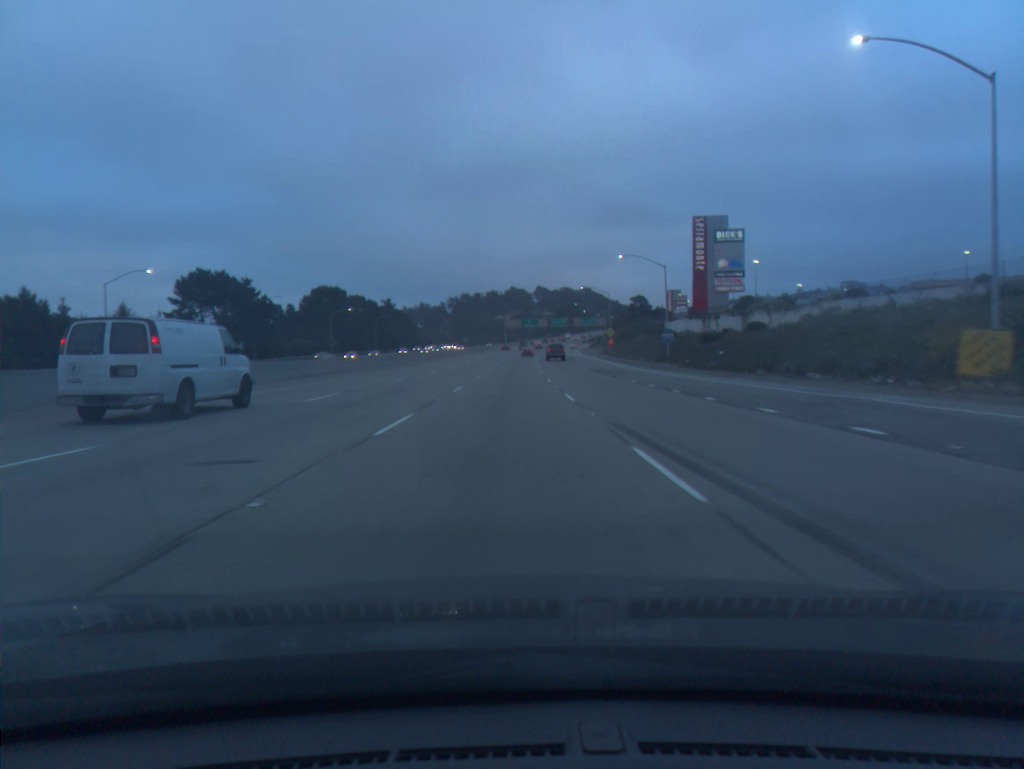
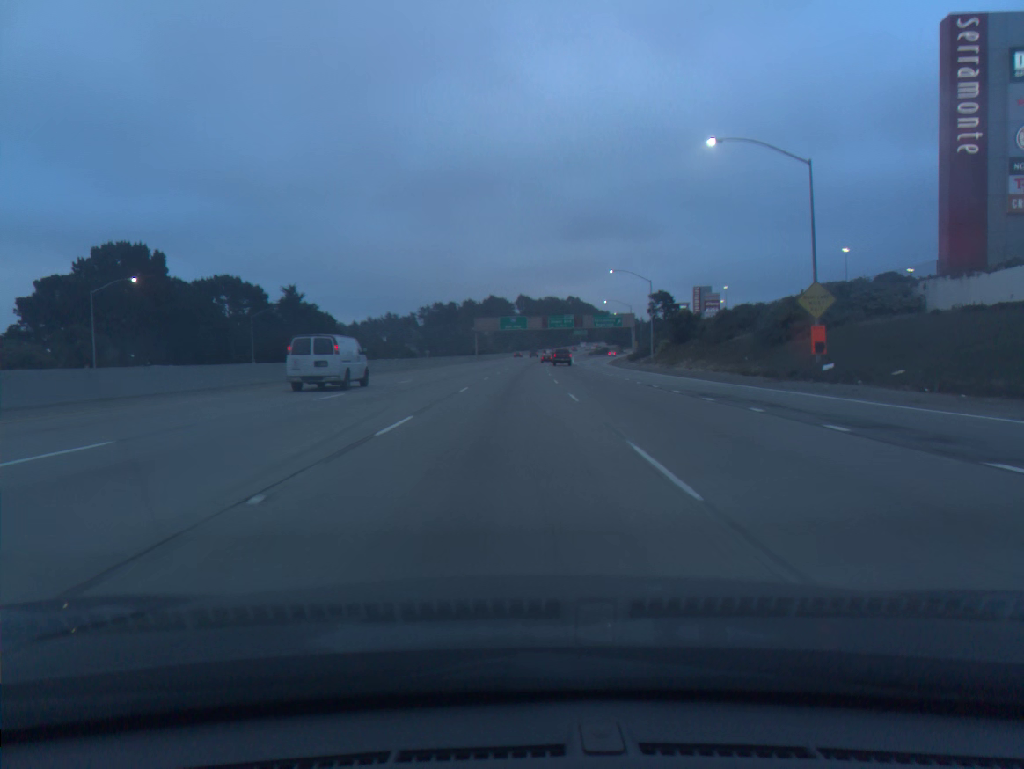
(+0.6, +87.5) m; +1°
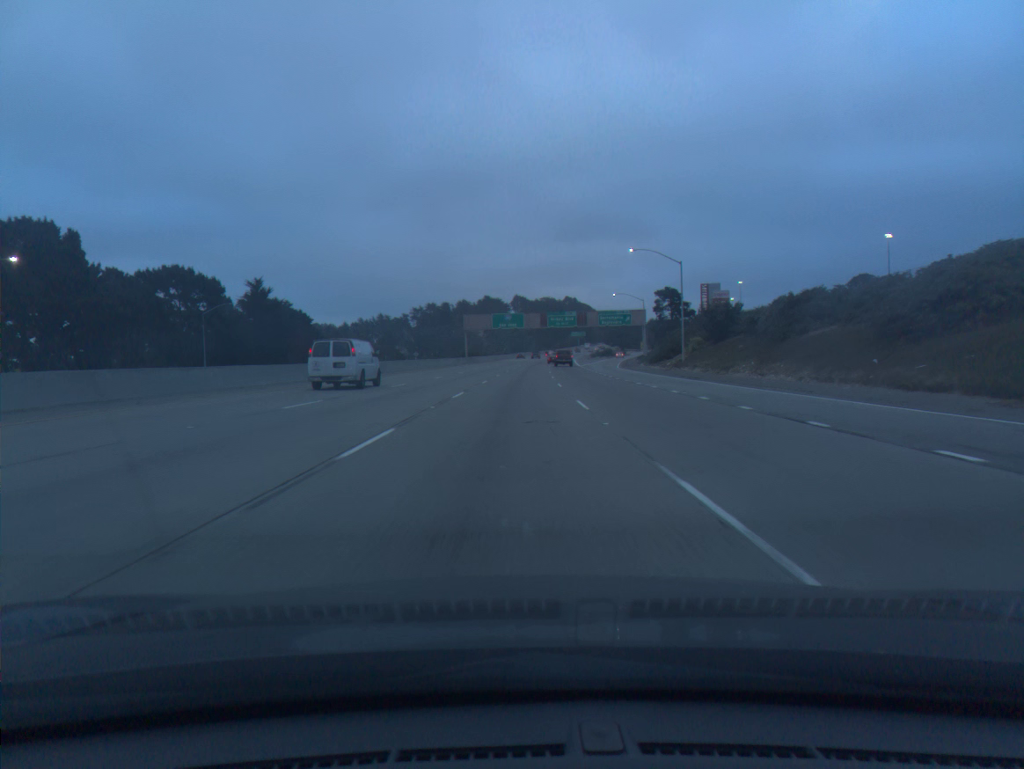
(+0.1, +17.4) m; 0°
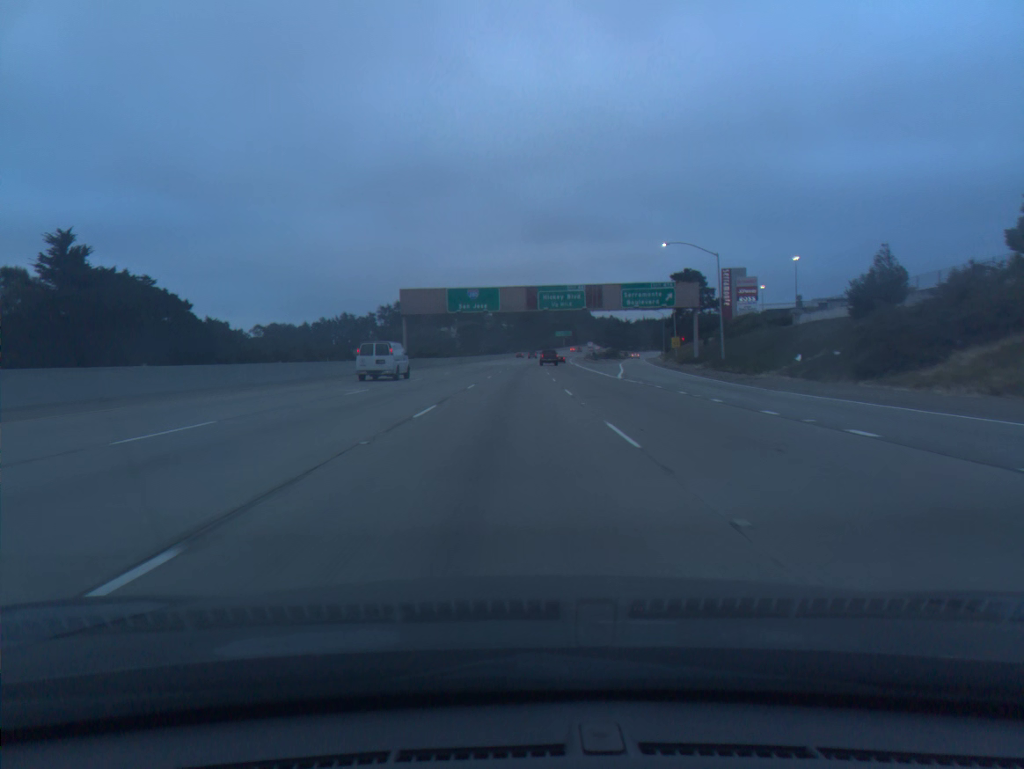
(+0.6, +52.0) m; +2°
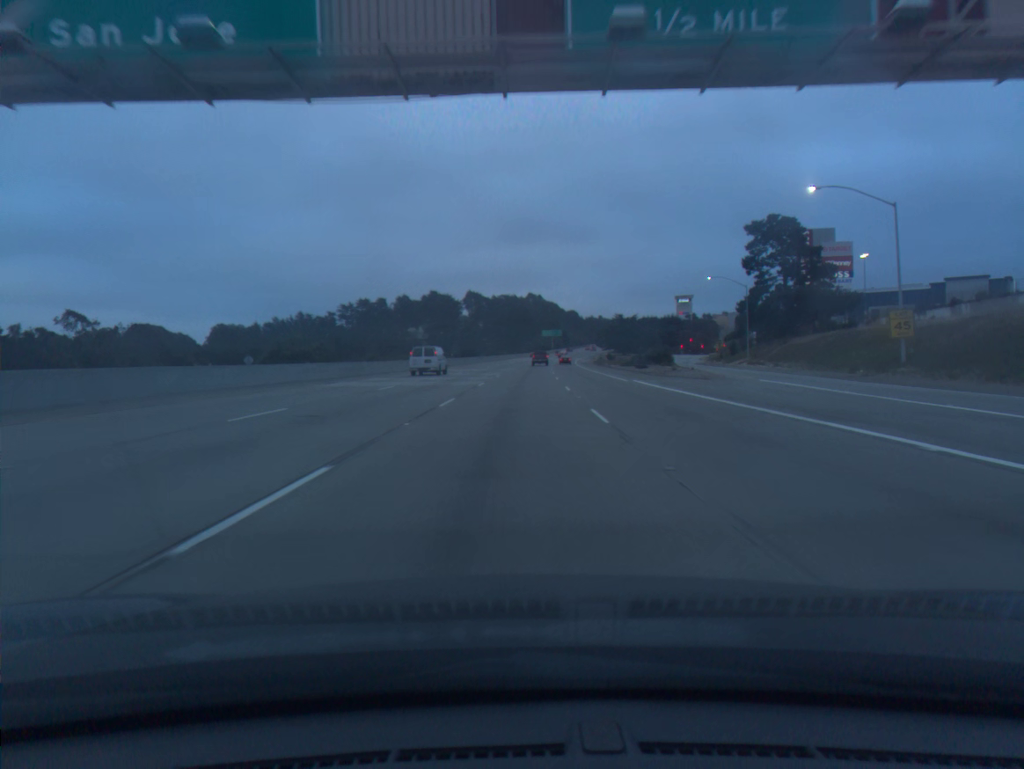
(+0.9, +69.3) m; +1°
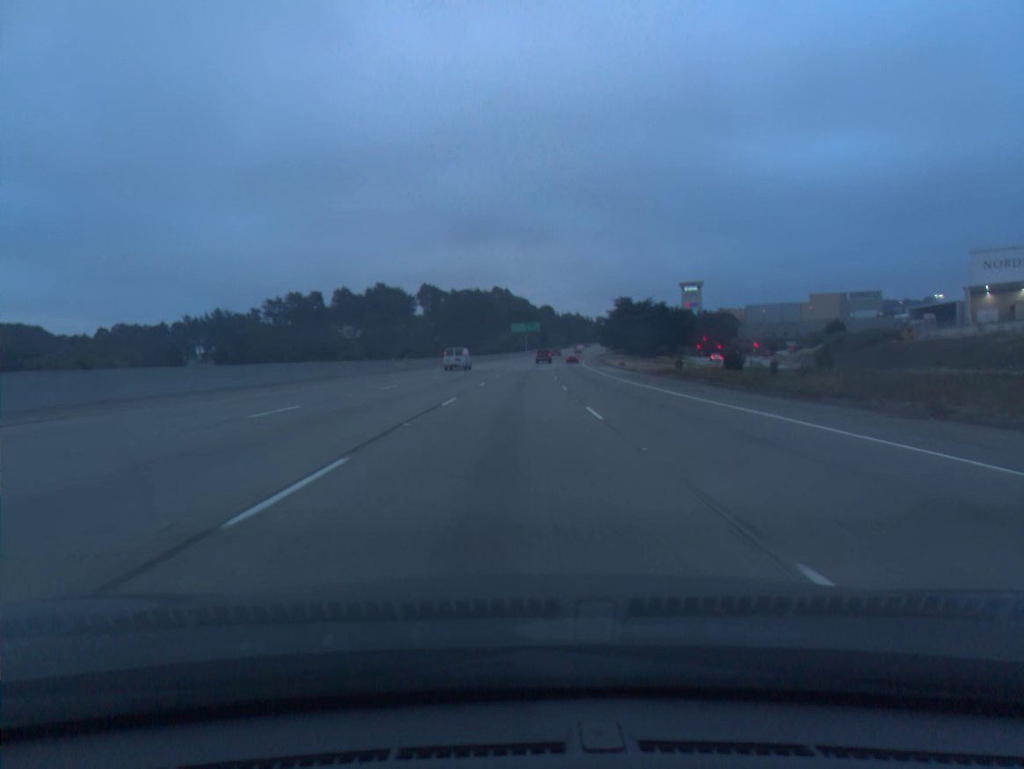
(+2.0, +86.8) m; +2°
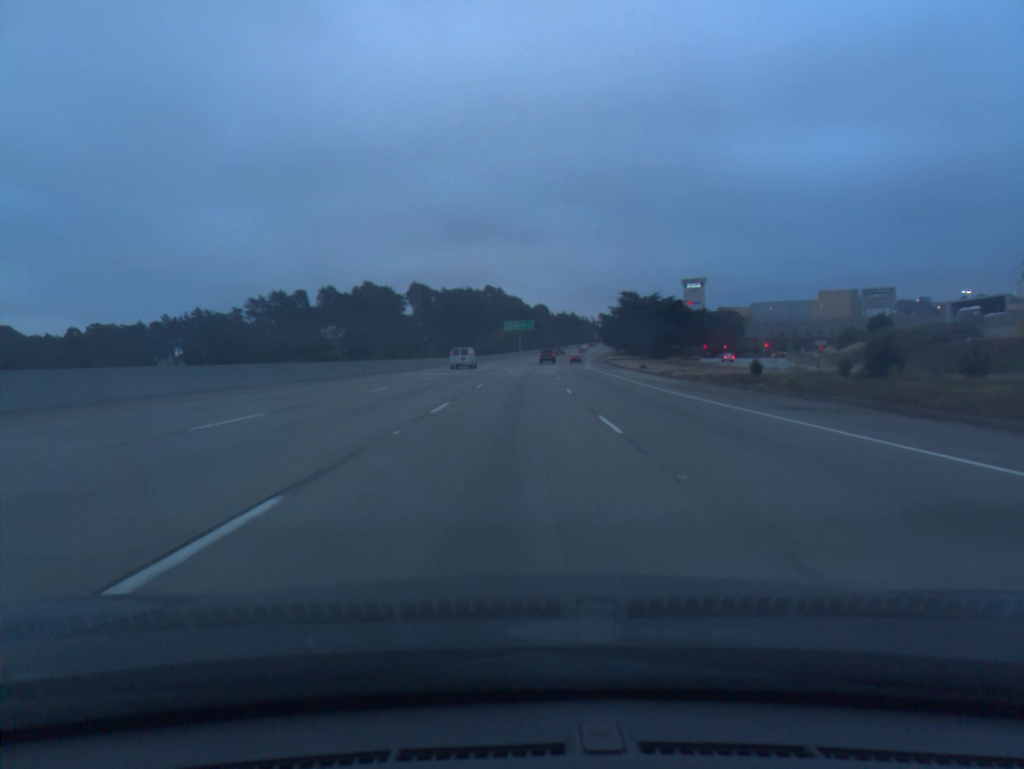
(+0.1, +17.4) m; 0°
